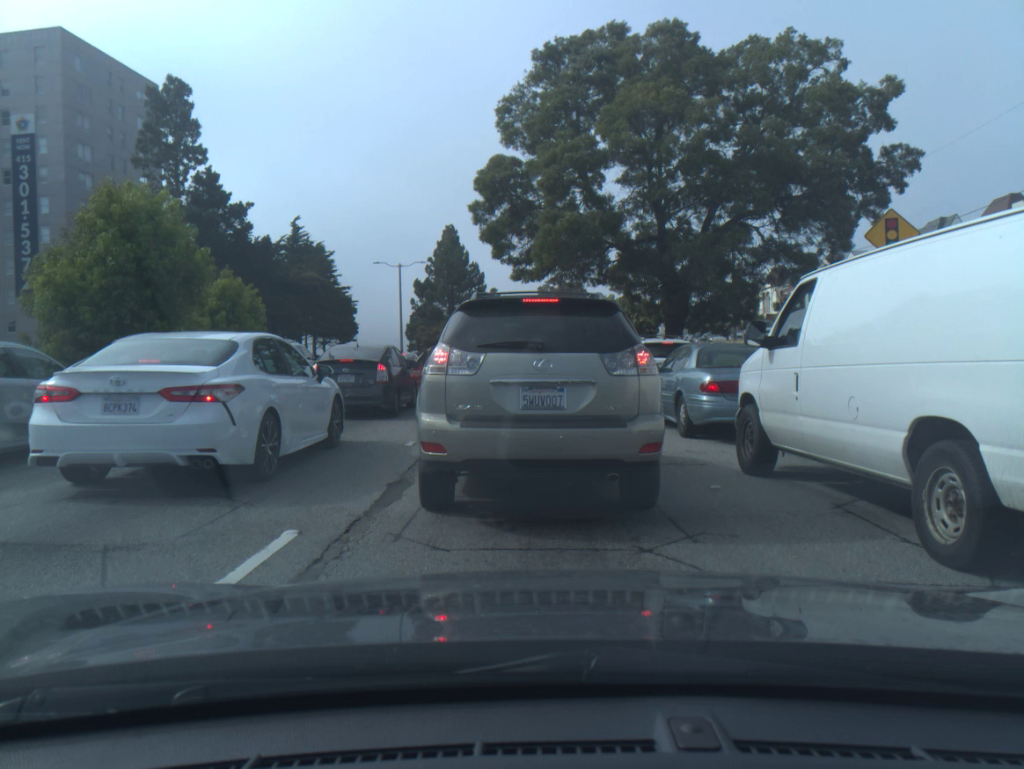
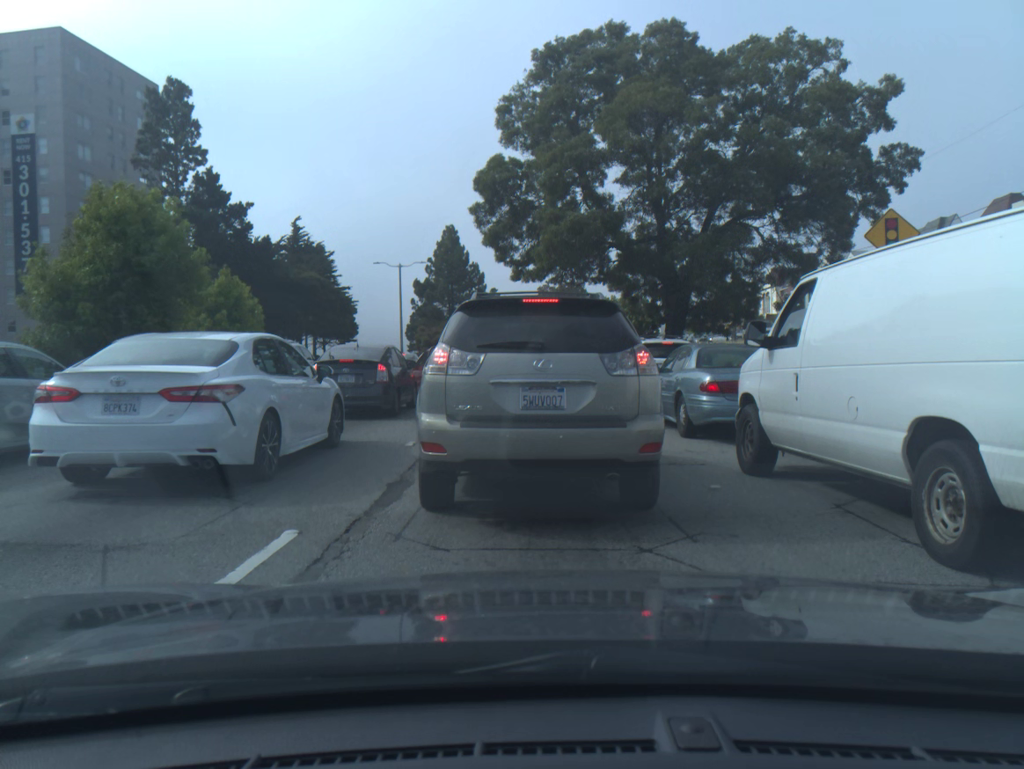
(0.0, 0.0) m; 0°
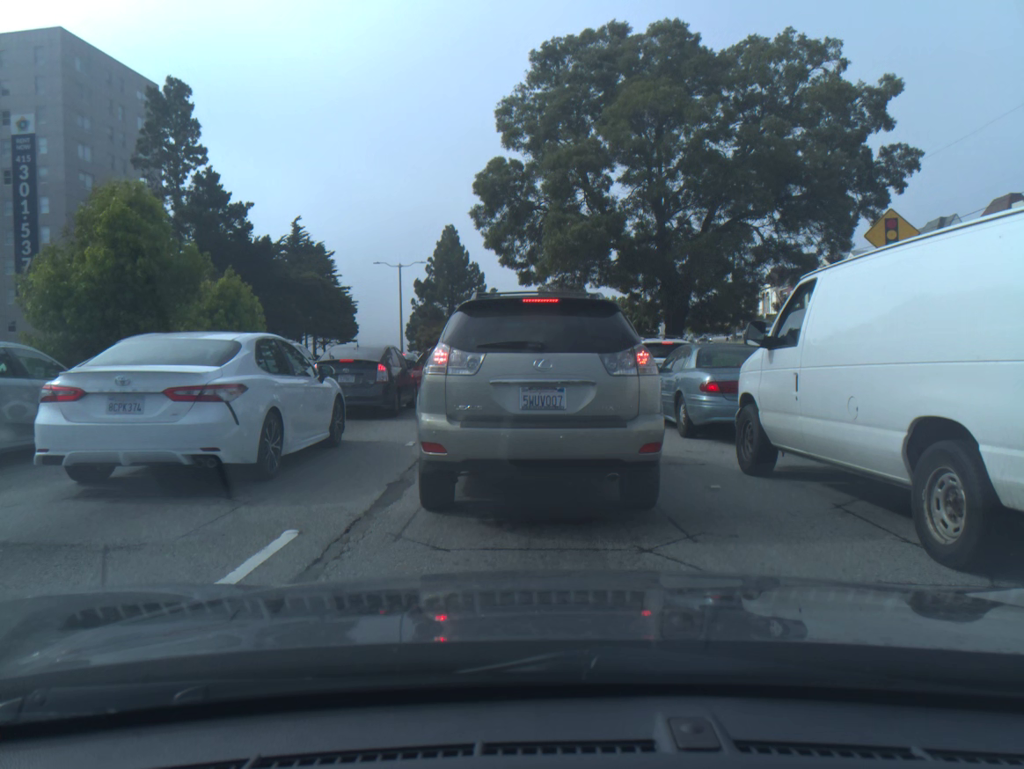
(0.0, 0.0) m; 0°
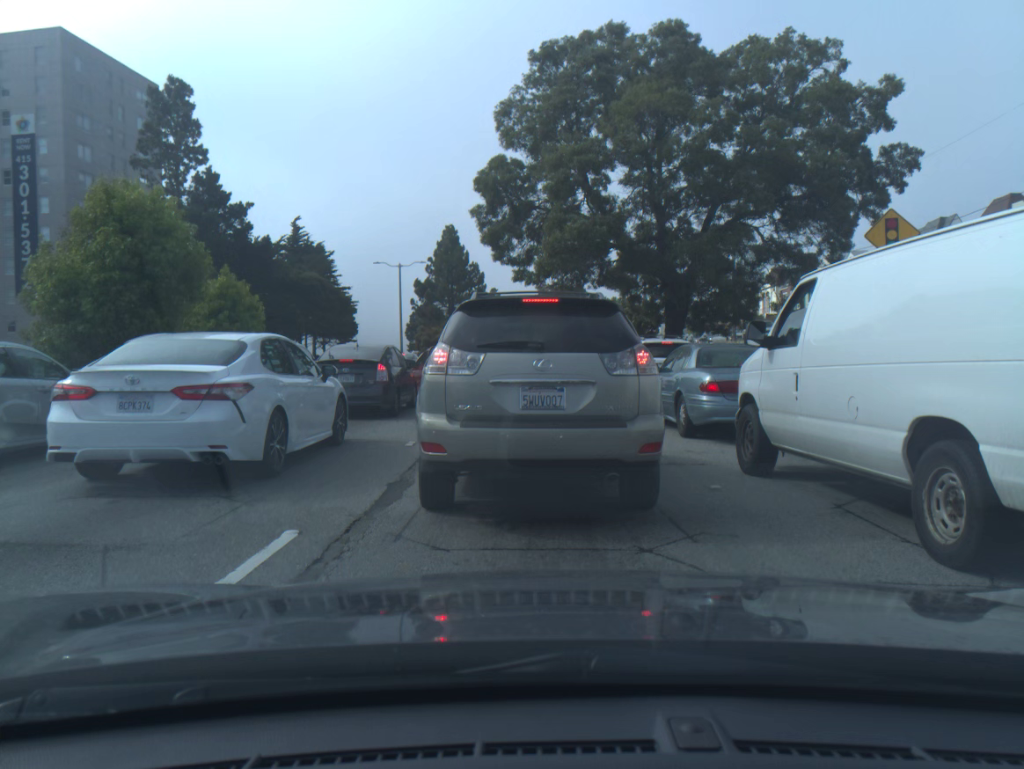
(0.0, 0.0) m; 0°
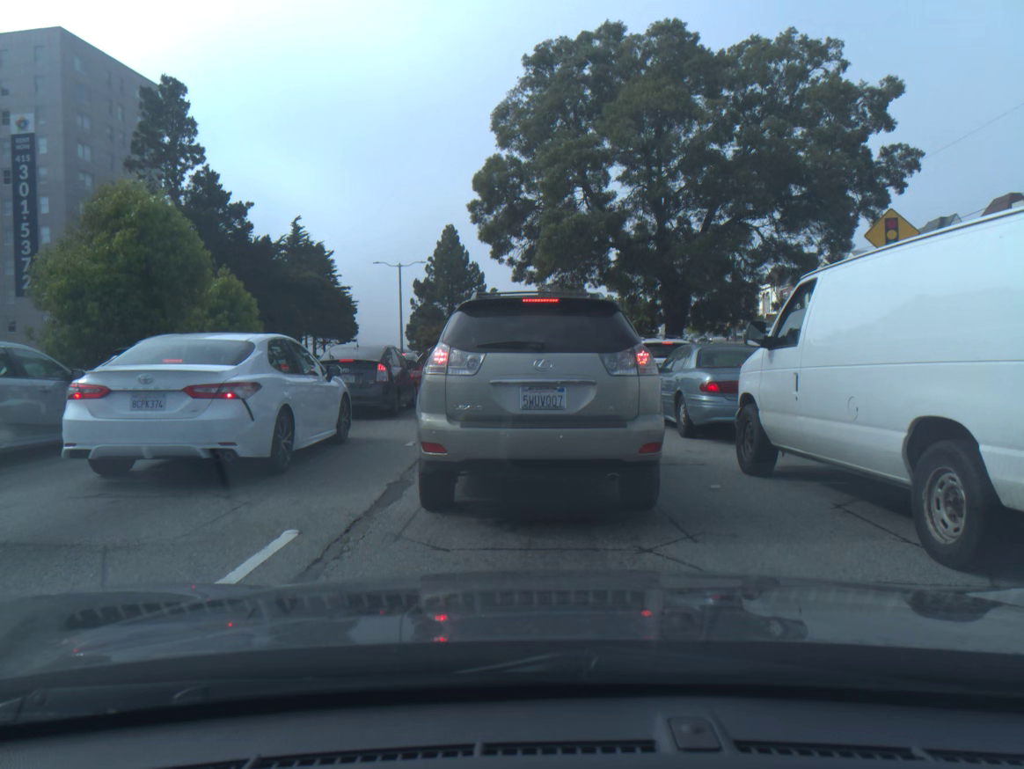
(0.0, 0.0) m; 0°
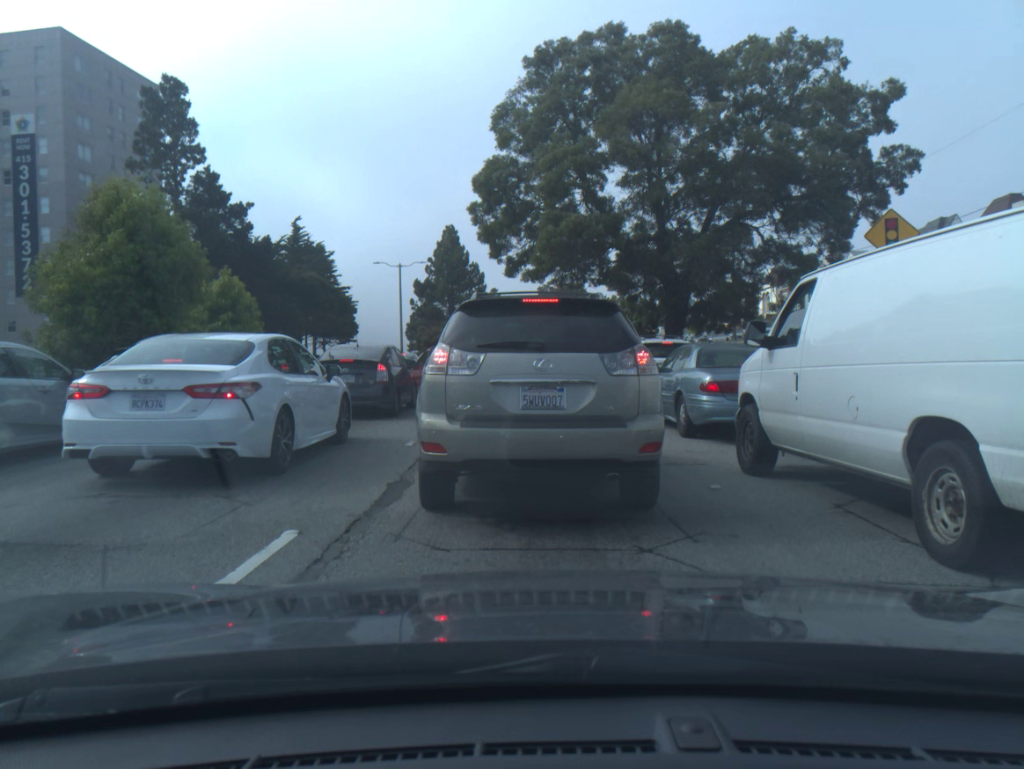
(0.0, 0.0) m; 0°
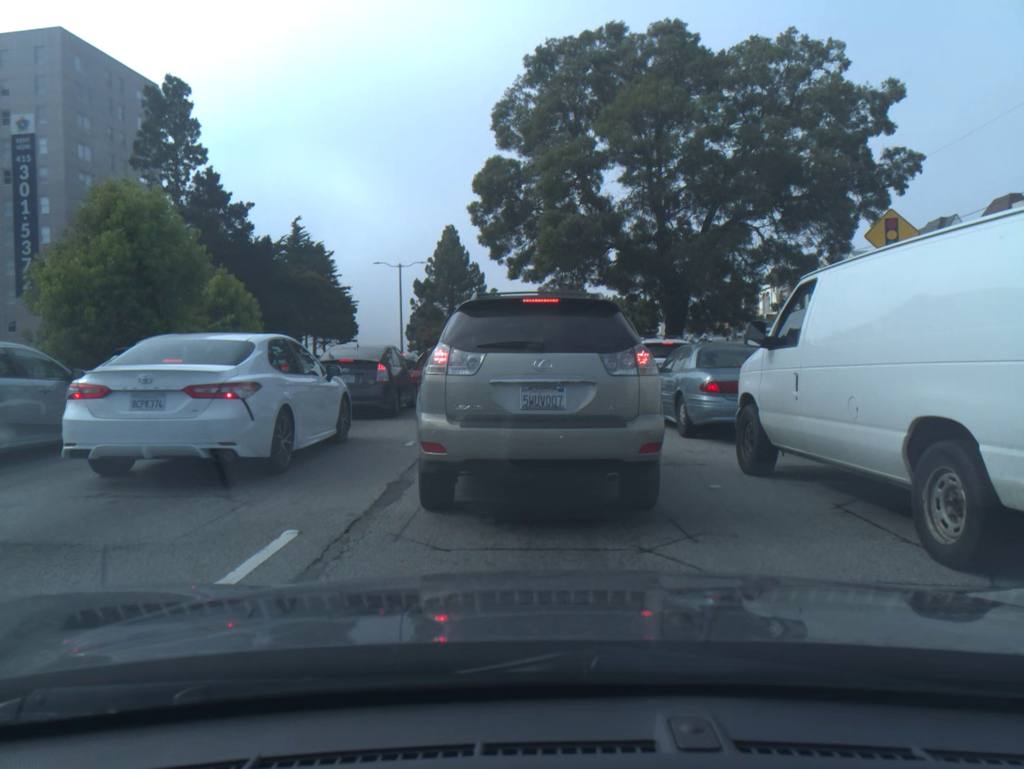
(0.0, 0.0) m; 0°
